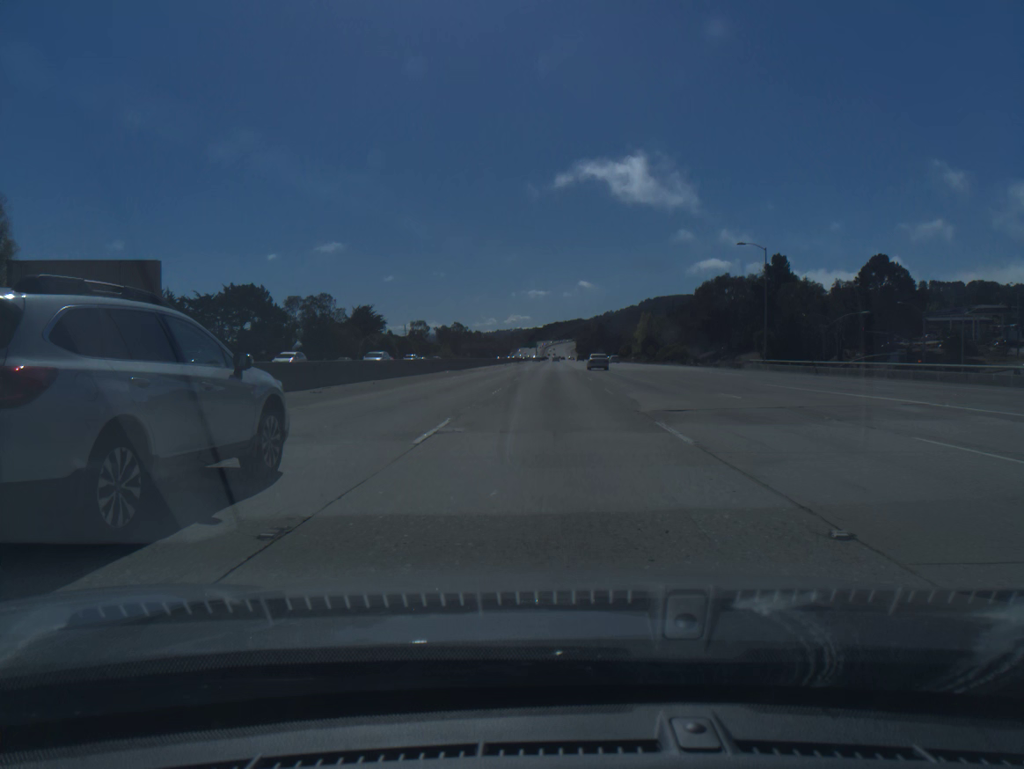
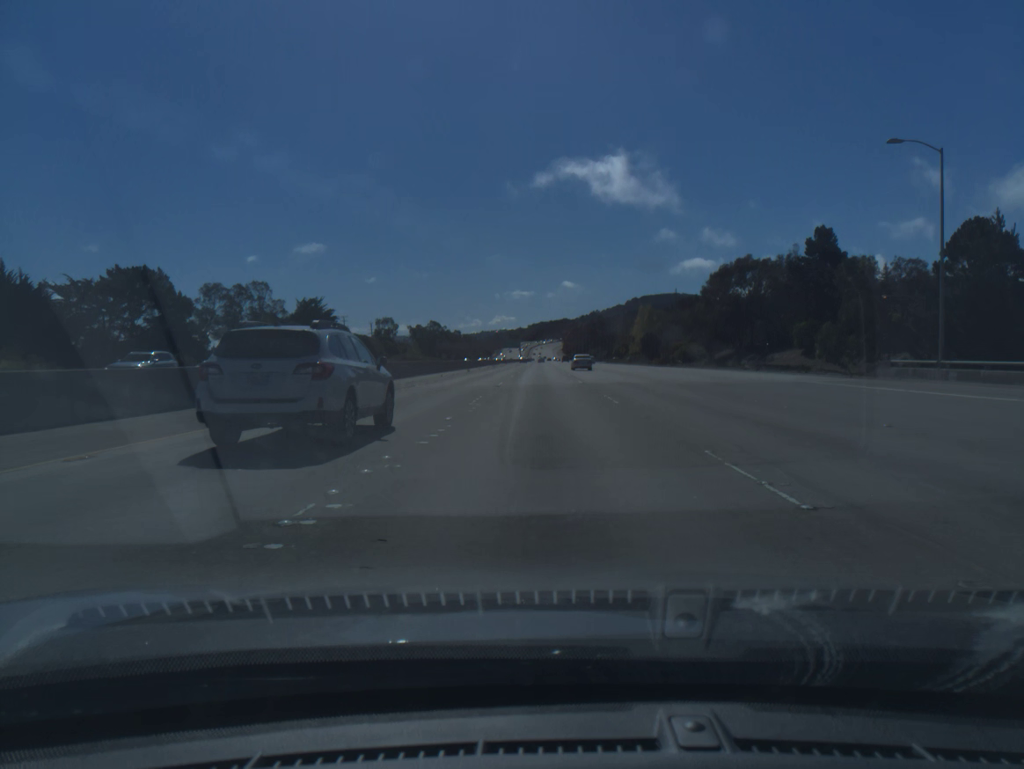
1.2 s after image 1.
(+0.4, +34.3) m; +1°
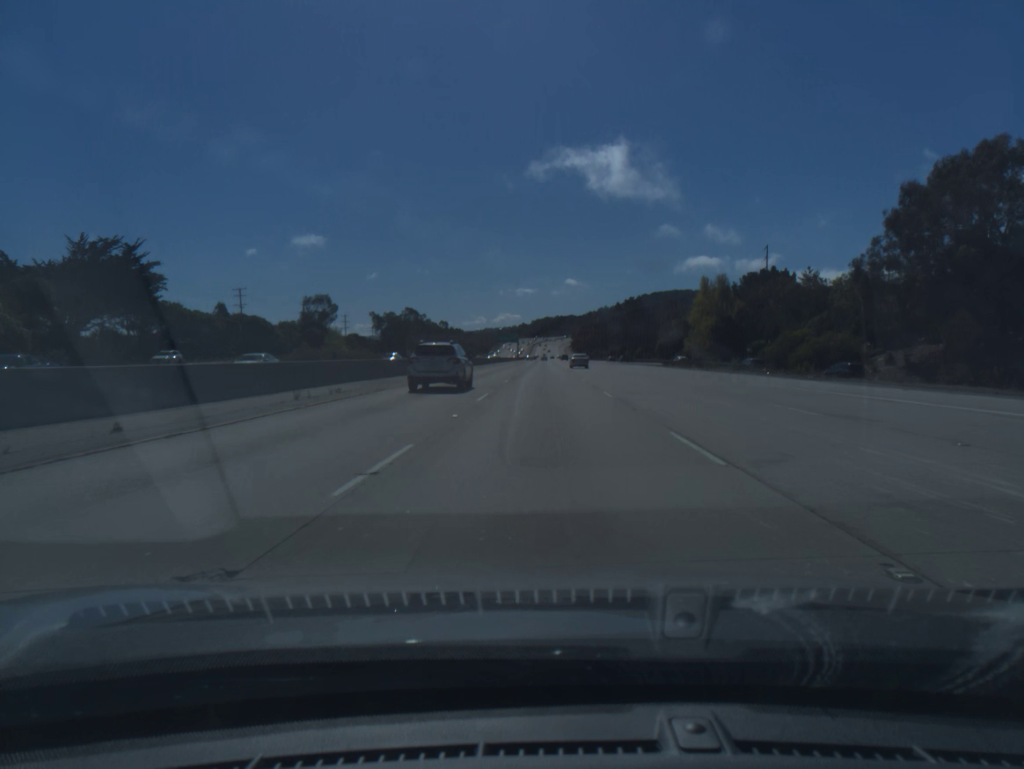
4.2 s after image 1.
(-0.2, +85.2) m; 0°
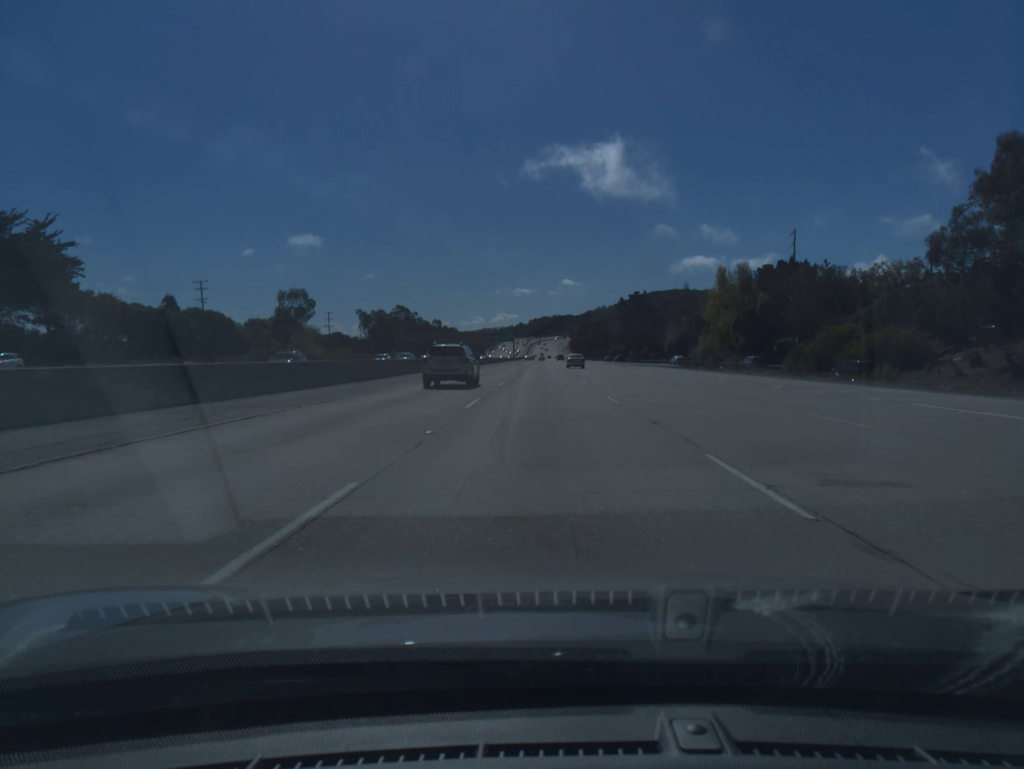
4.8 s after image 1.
(0.0, +17.0) m; 0°
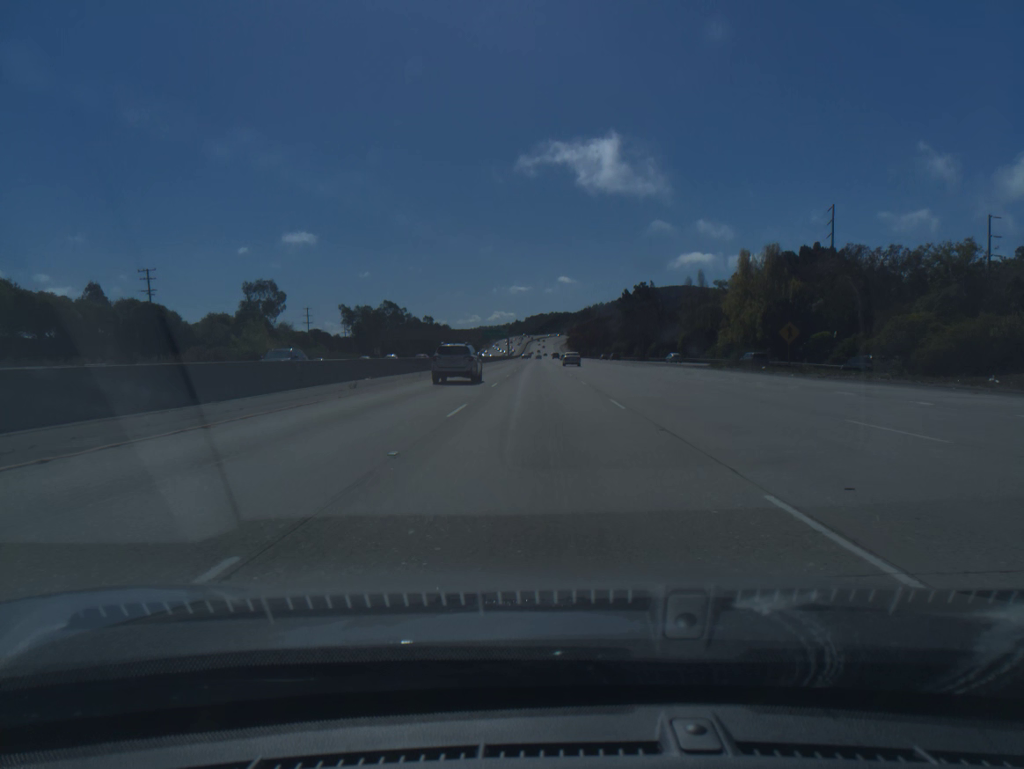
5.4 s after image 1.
(0.0, +17.0) m; 0°
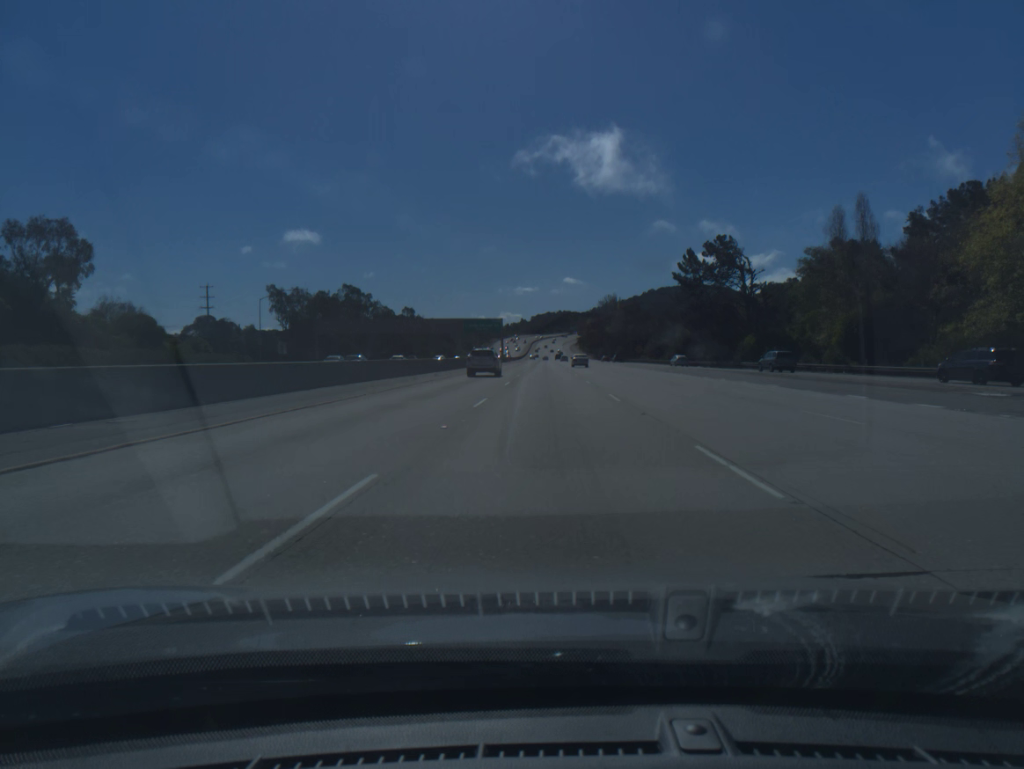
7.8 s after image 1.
(-0.3, +67.9) m; 0°
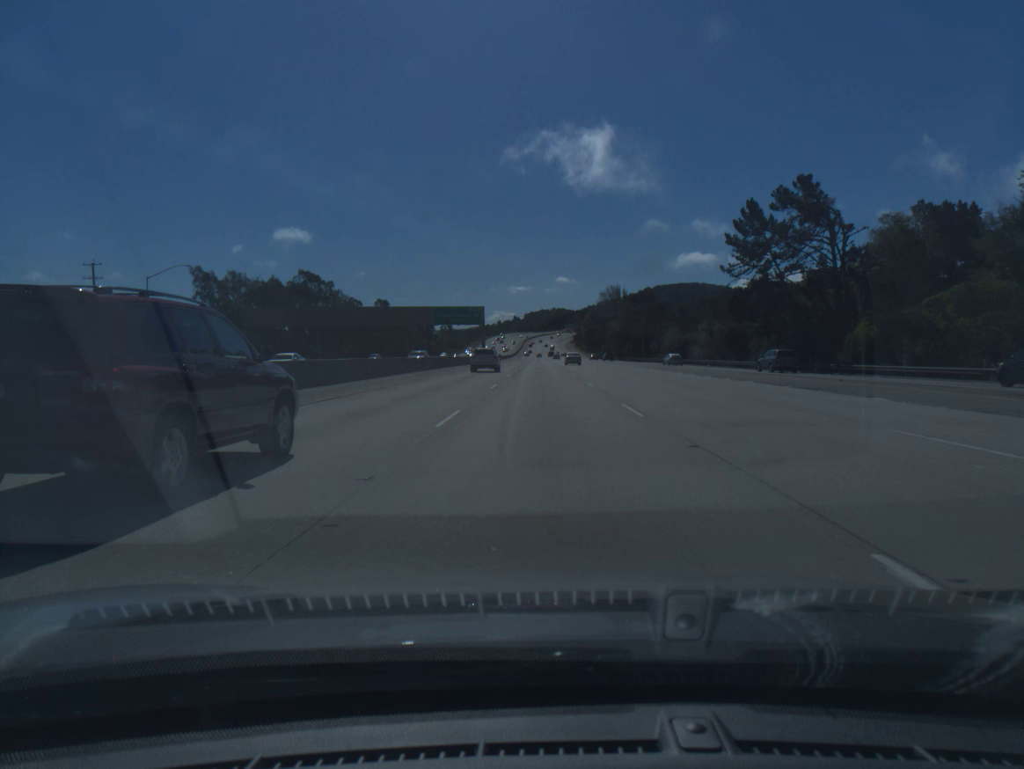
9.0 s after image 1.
(+0.1, +33.9) m; +1°
